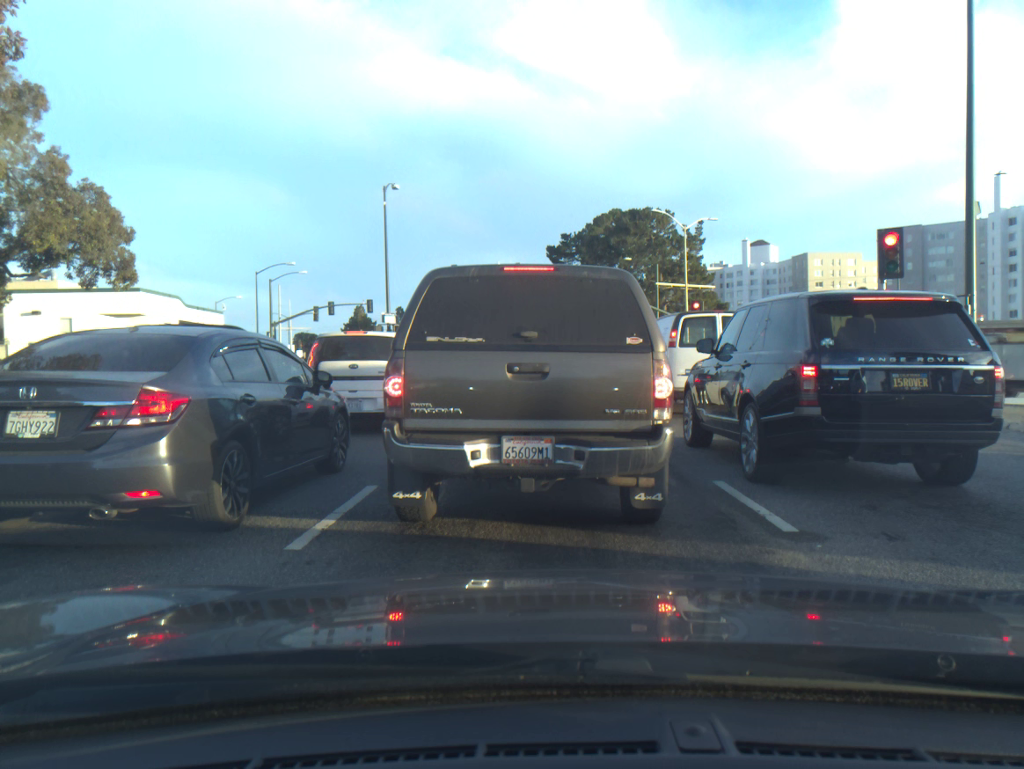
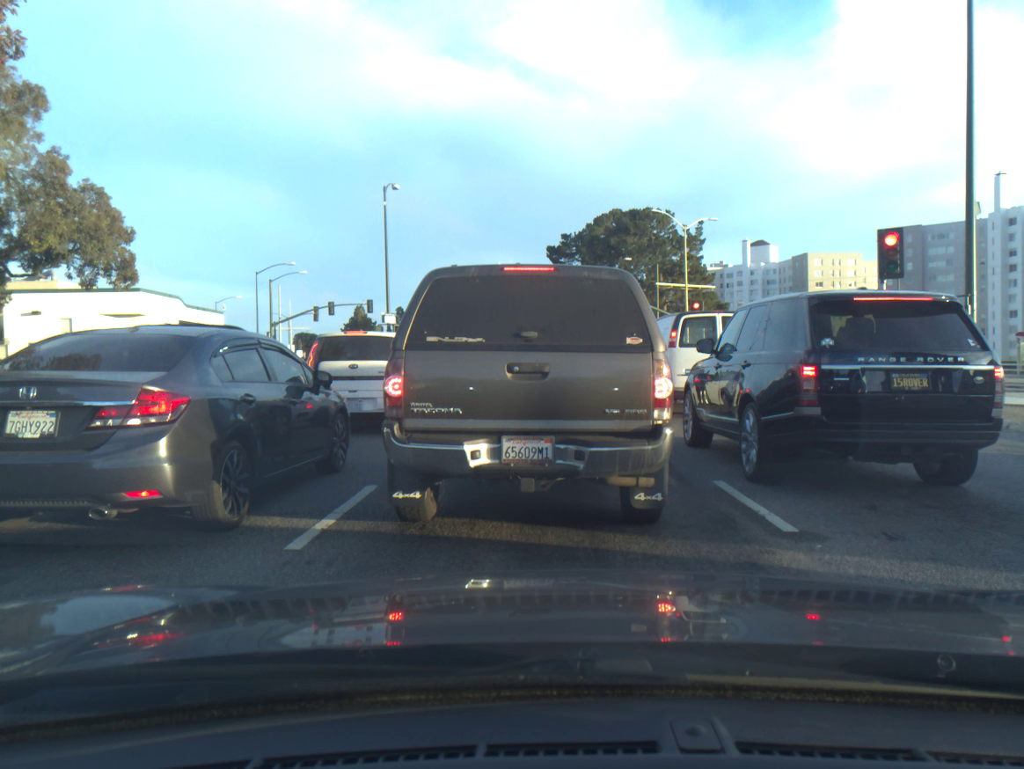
(0.0, 0.0) m; 0°
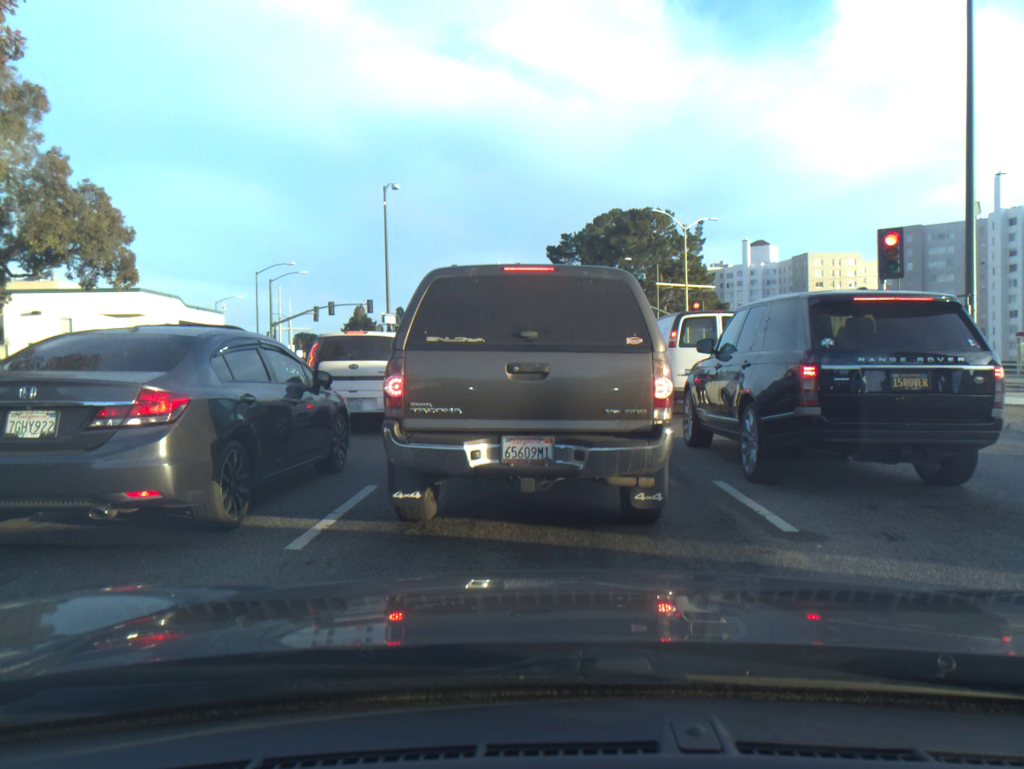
(0.0, 0.0) m; 0°
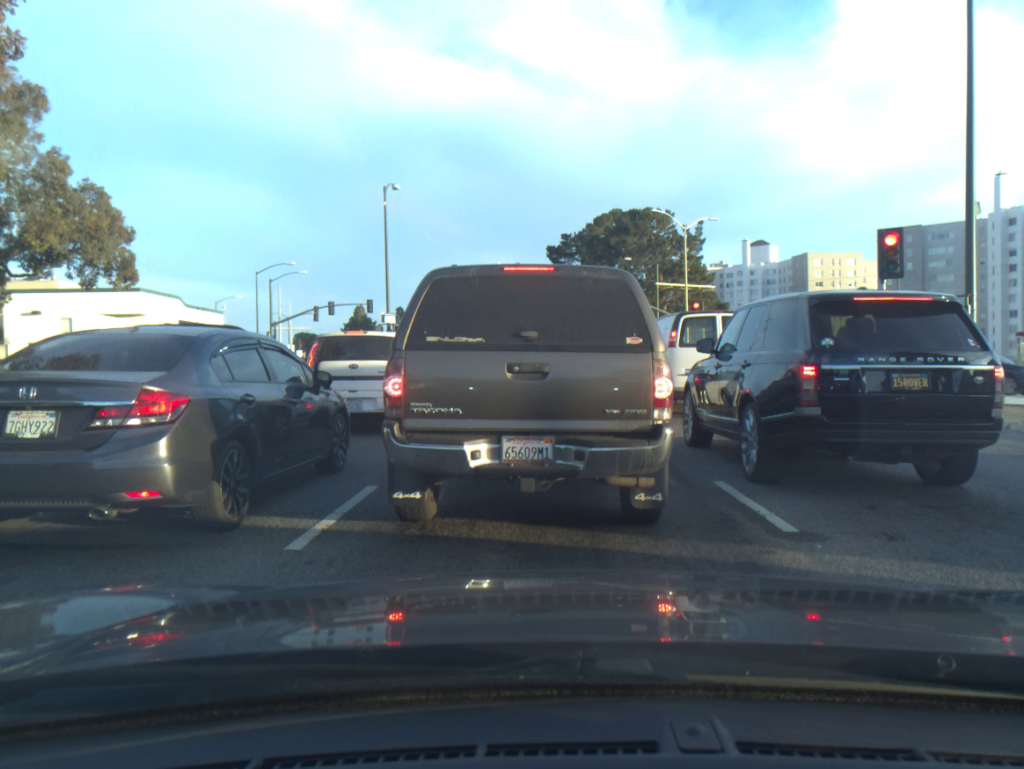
(0.0, 0.0) m; 0°
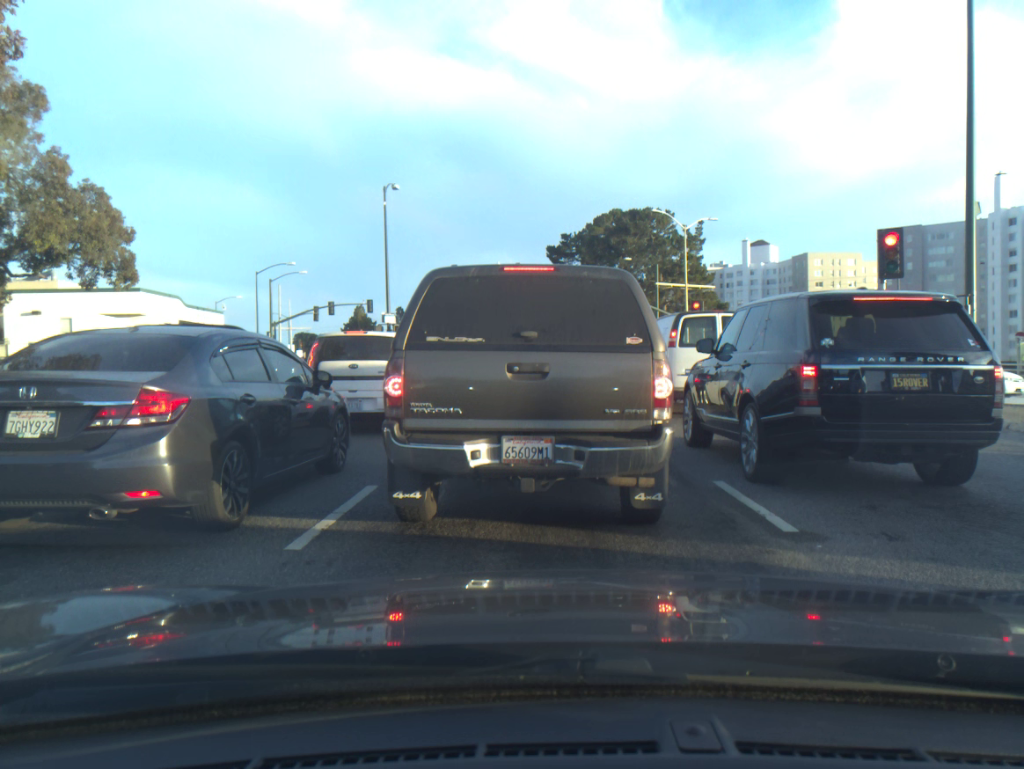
(0.0, +0.1) m; 0°
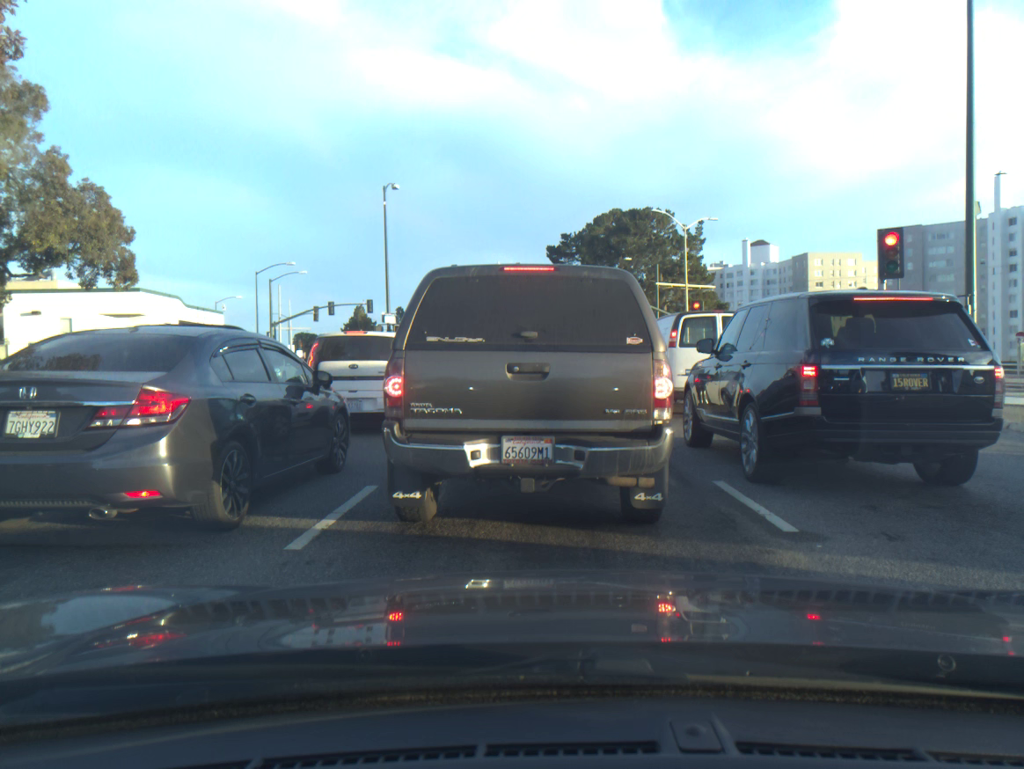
(0.0, 0.0) m; 0°
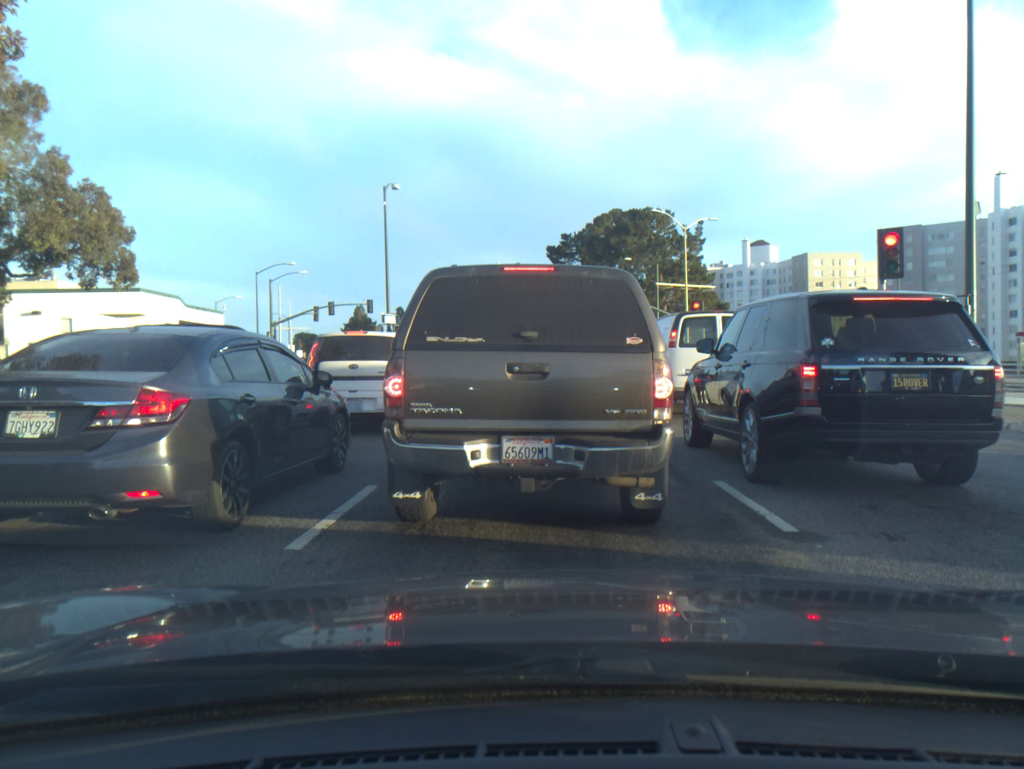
(0.0, 0.0) m; 0°
